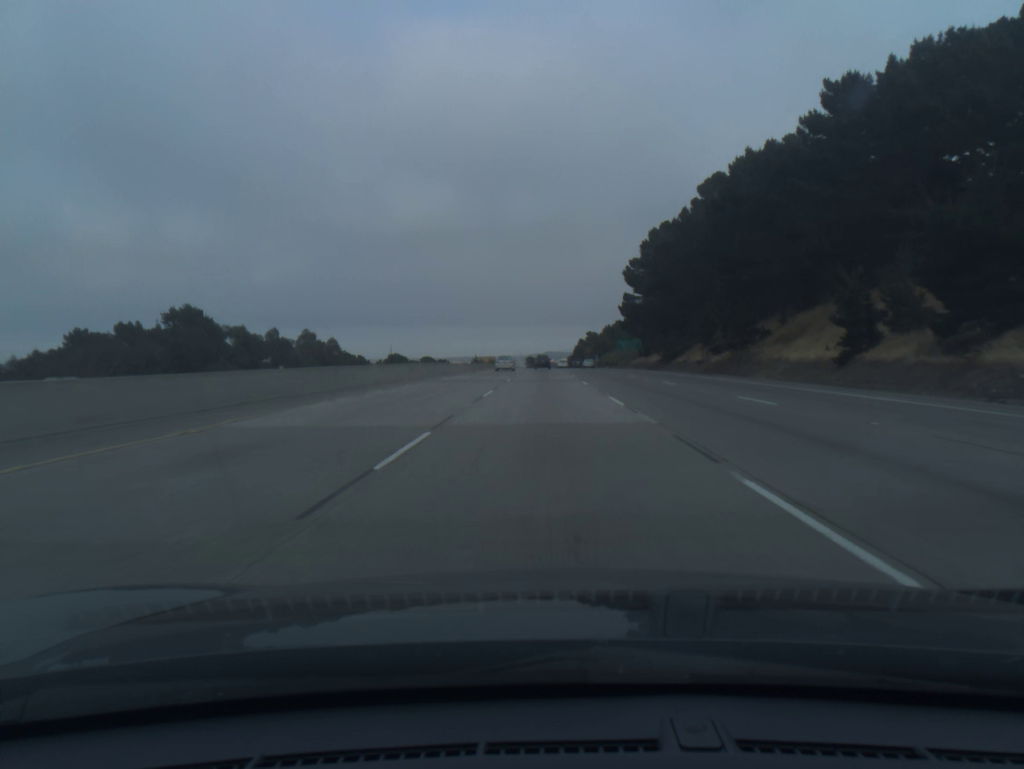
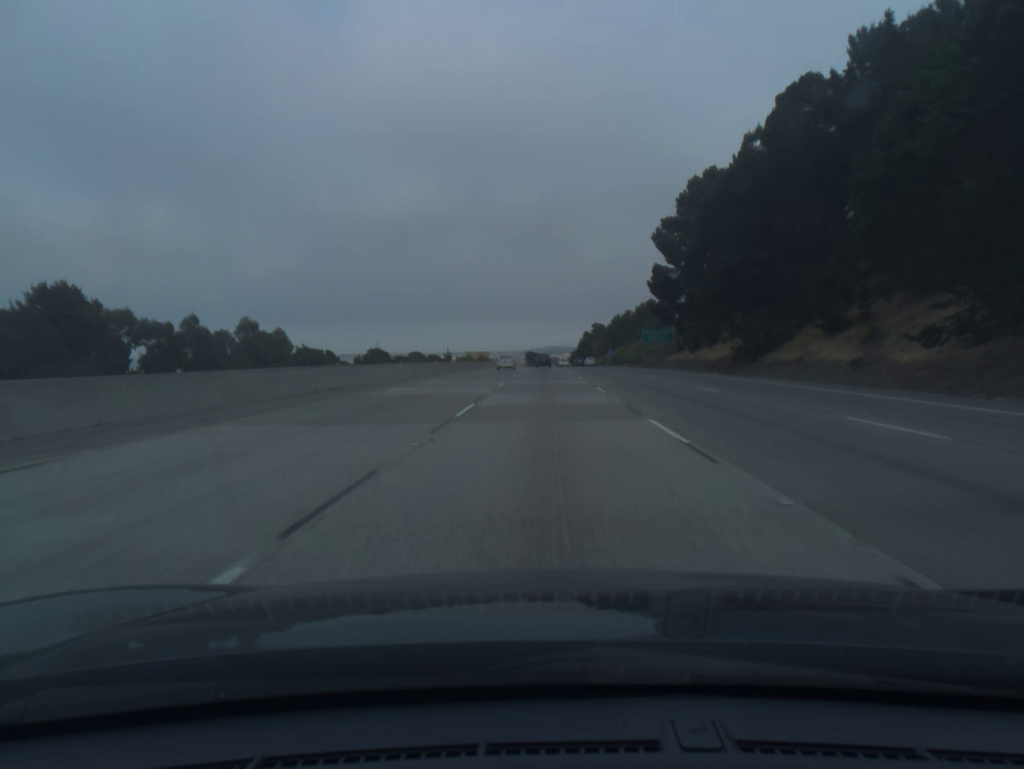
(0.0, +37.0) m; 0°
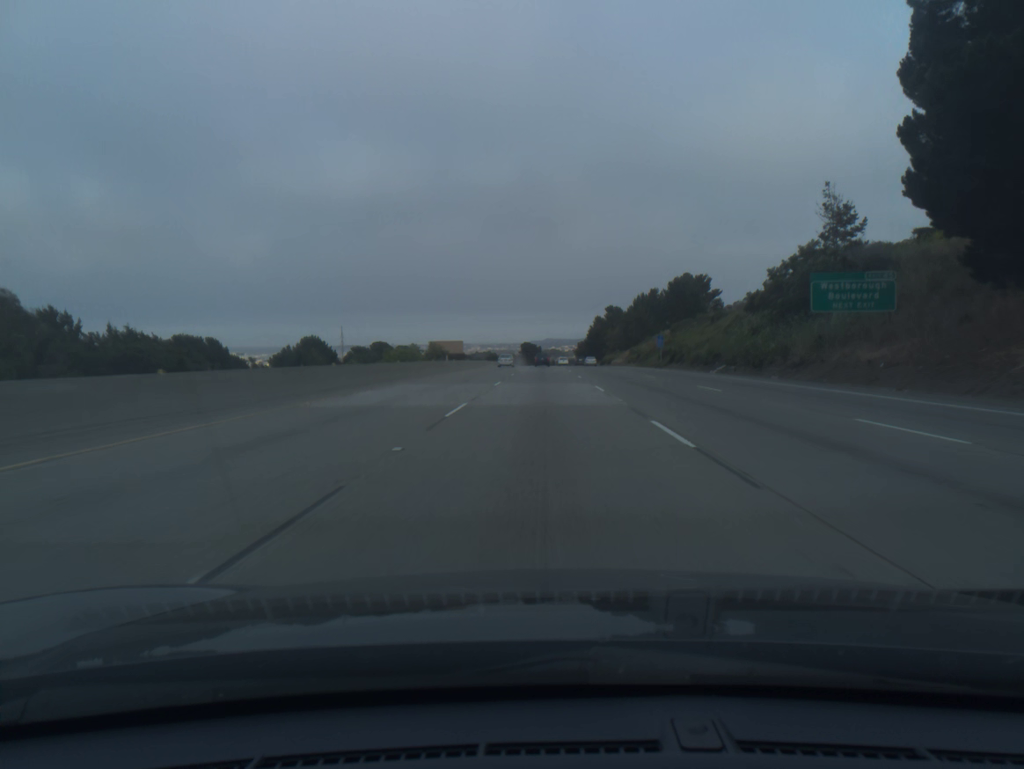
(+0.1, +73.9) m; 0°
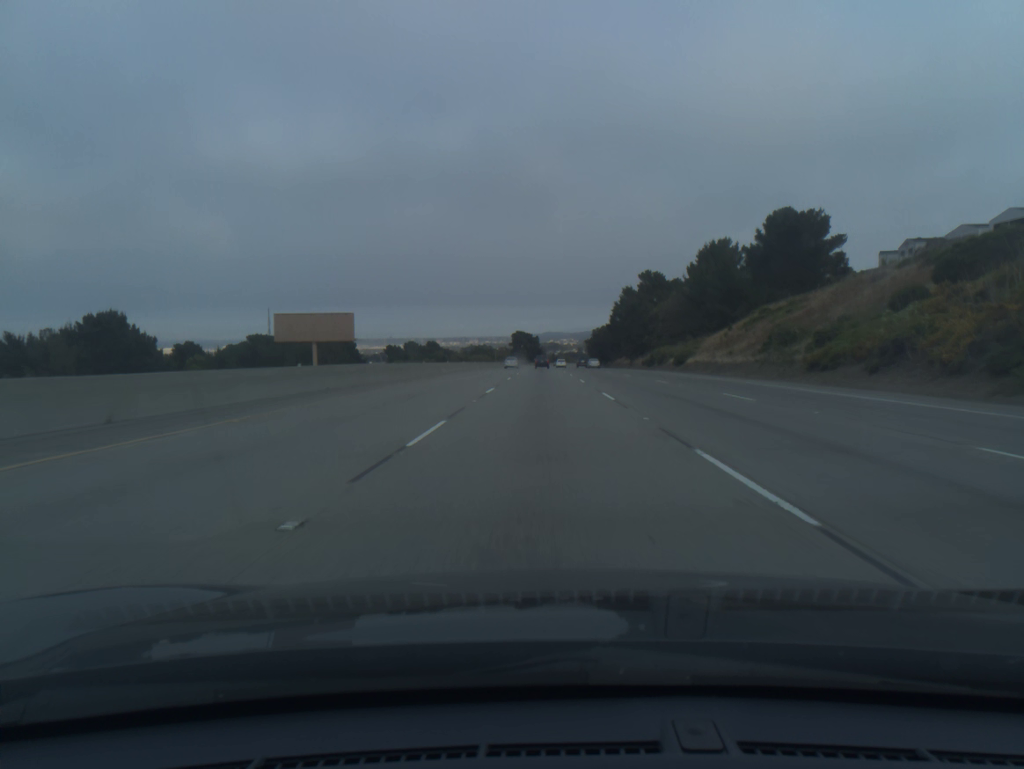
(+0.1, +92.1) m; 0°
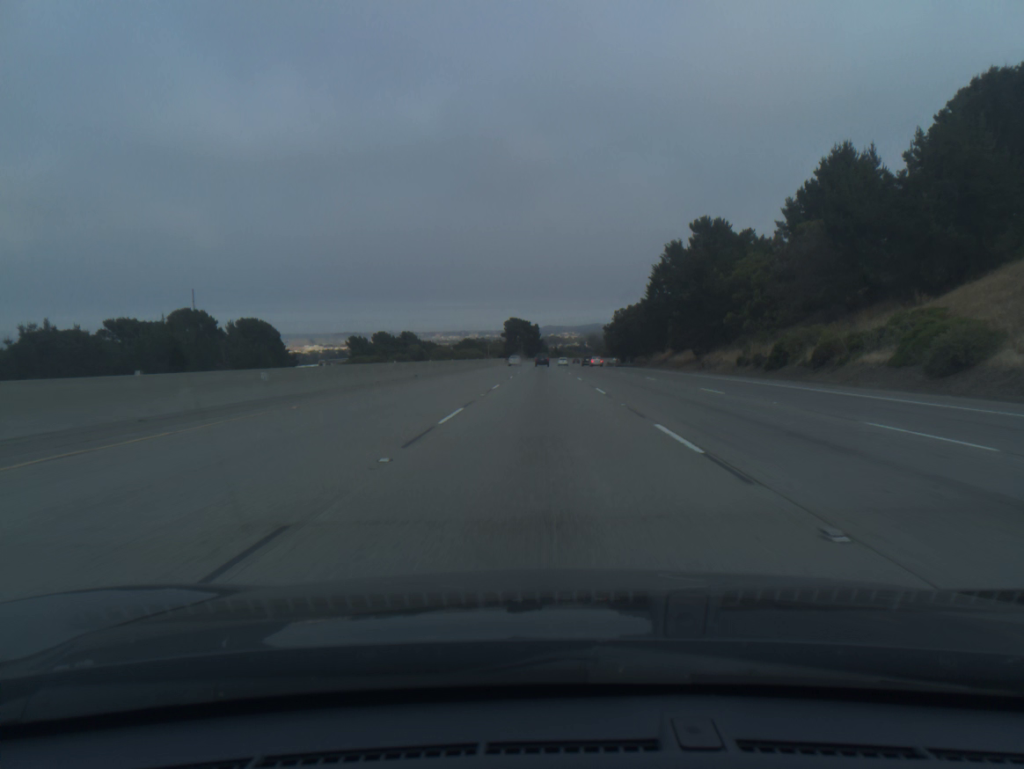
(0.0, +55.3) m; 0°
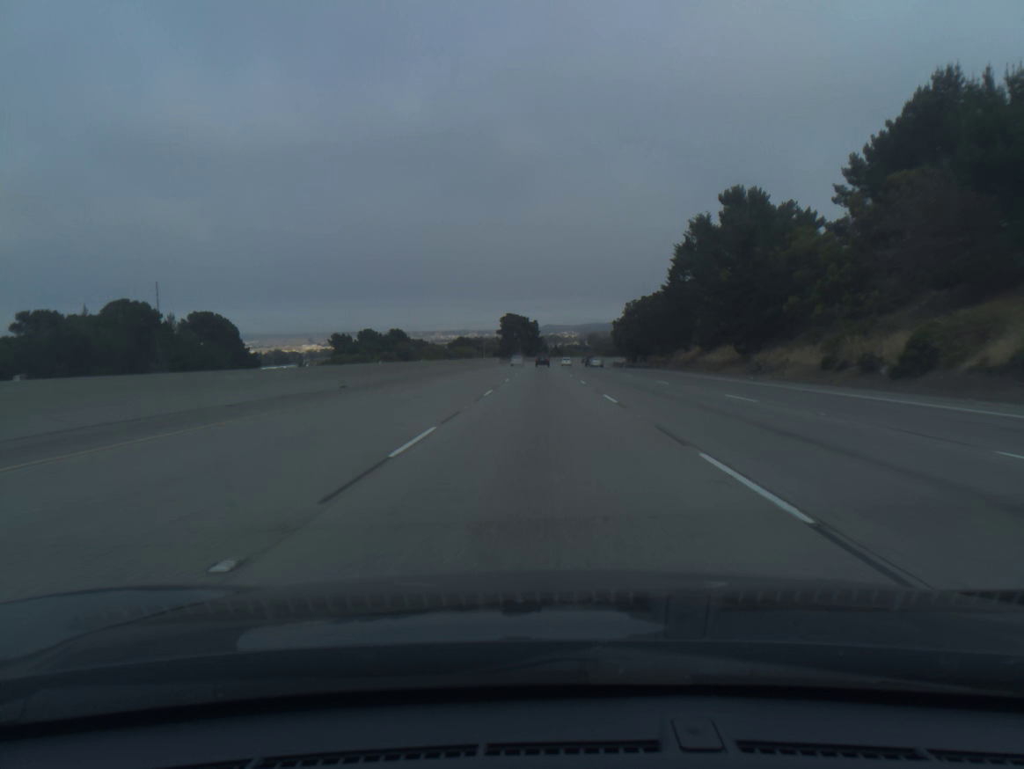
(0.0, +18.5) m; 0°
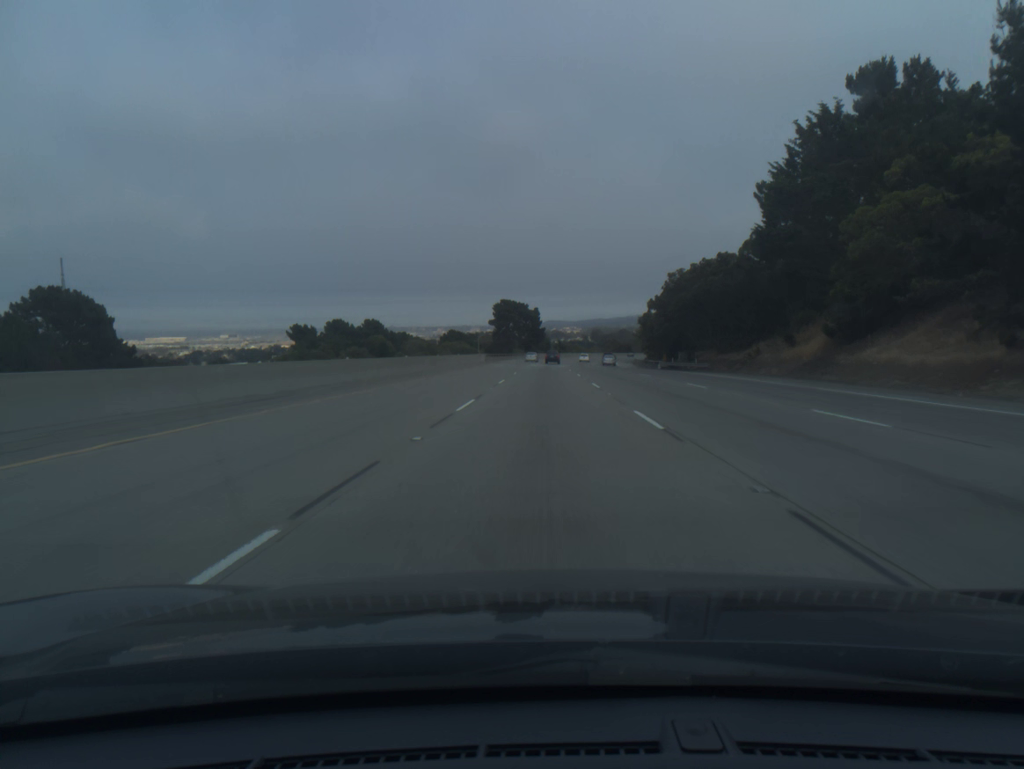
(0.0, +37.0) m; 0°
